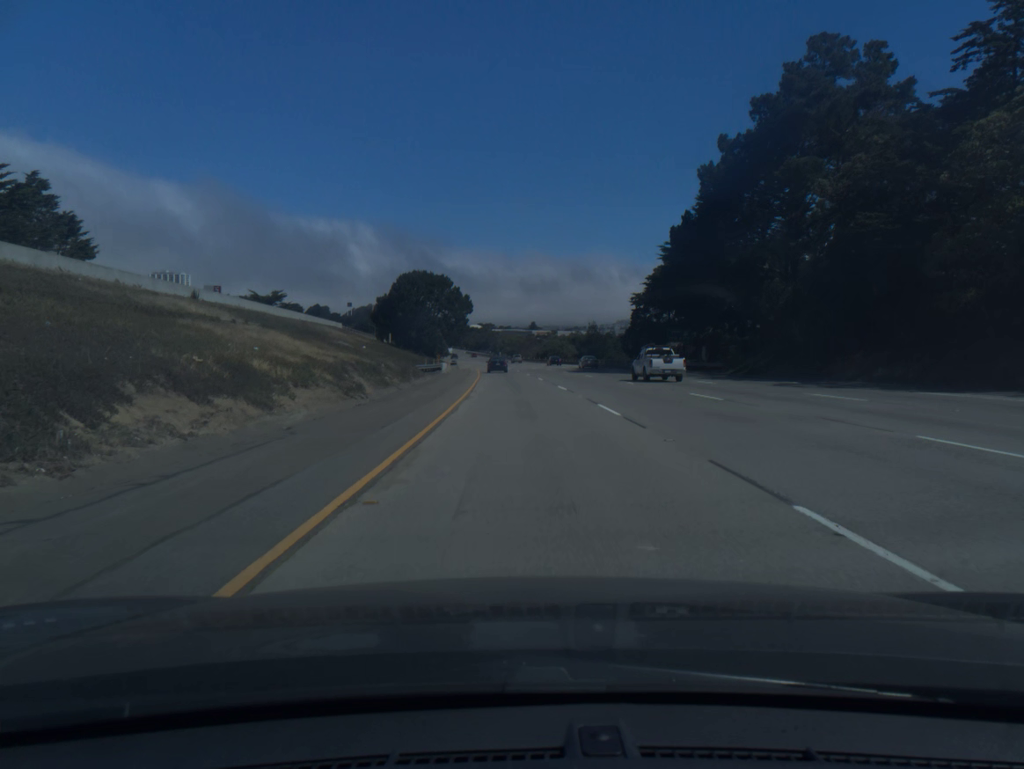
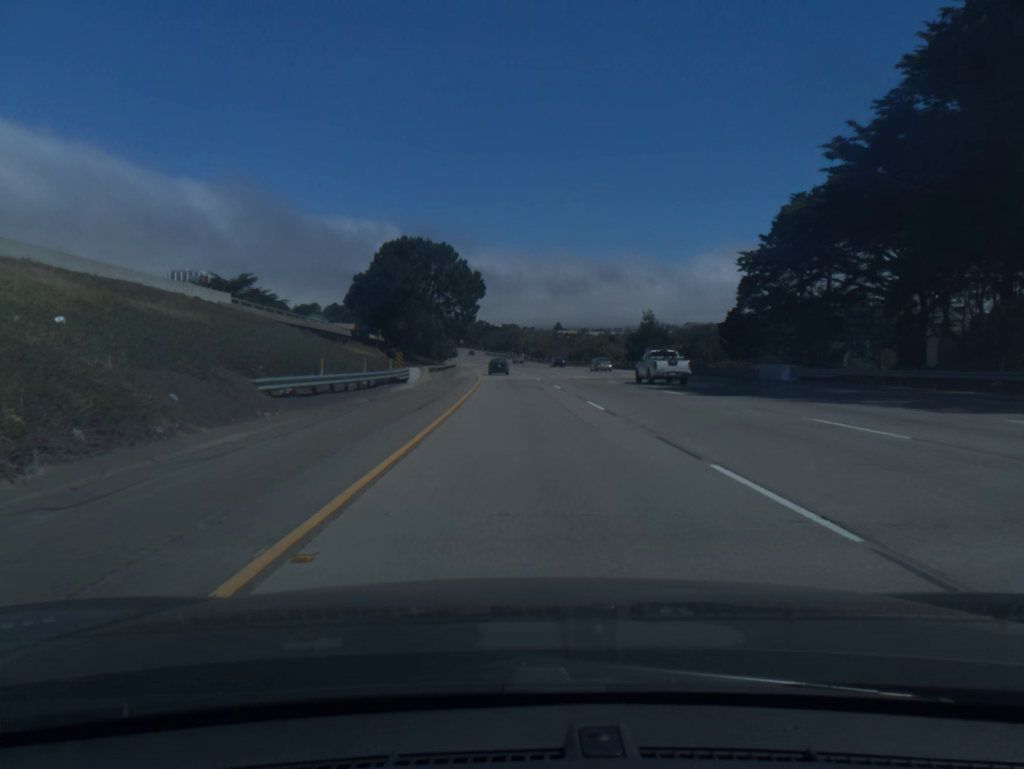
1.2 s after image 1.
(-0.7, +39.4) m; -2°
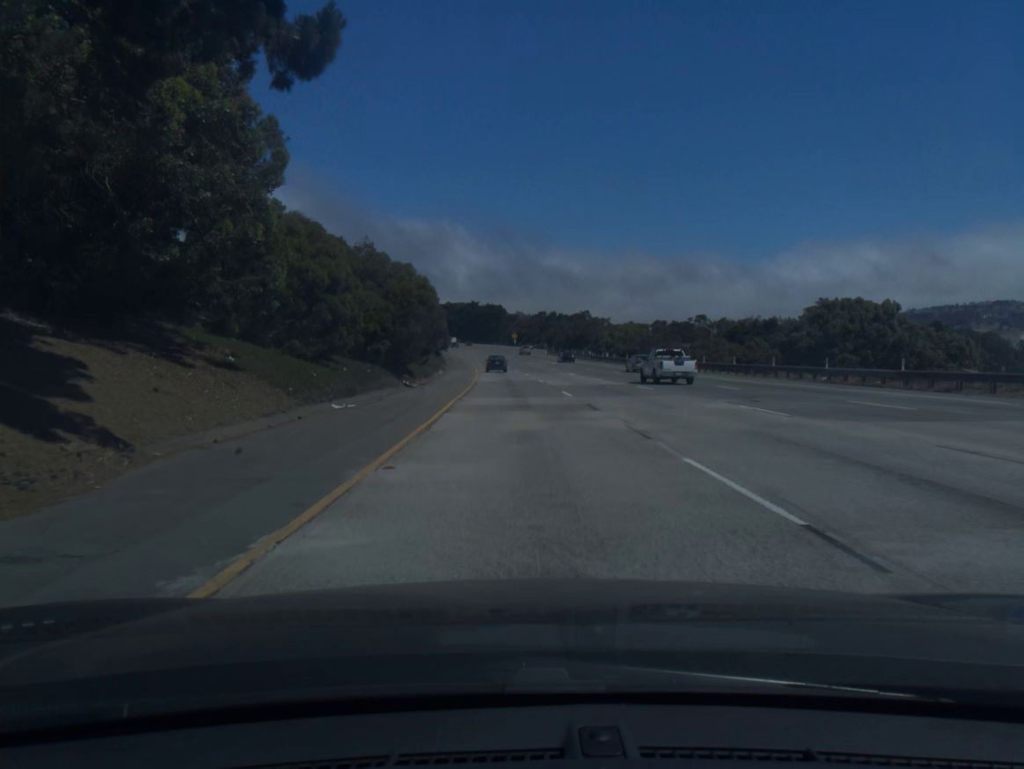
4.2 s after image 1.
(-3.7, +98.3) m; -5°
